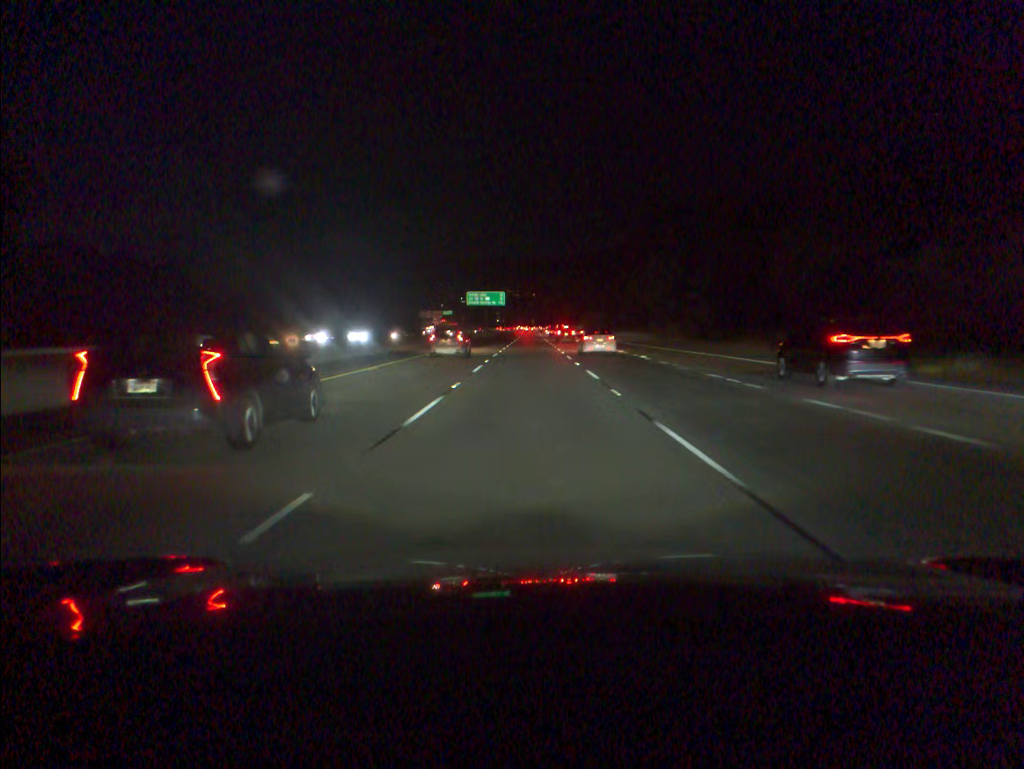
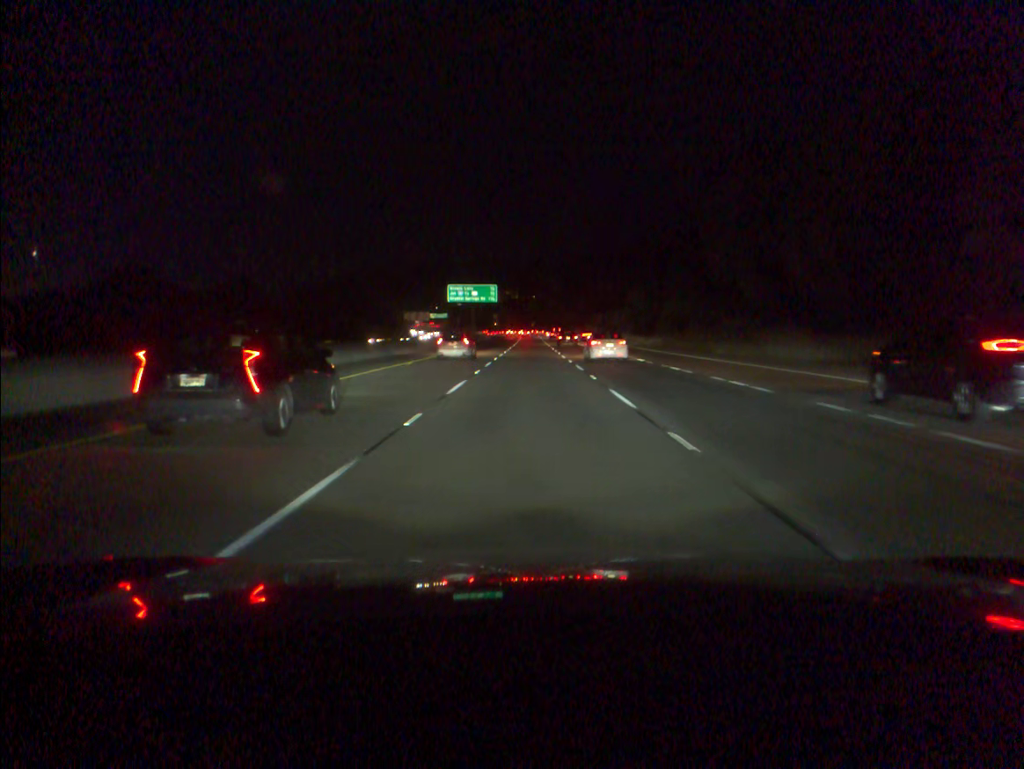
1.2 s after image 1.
(0.0, +36.1) m; 0°
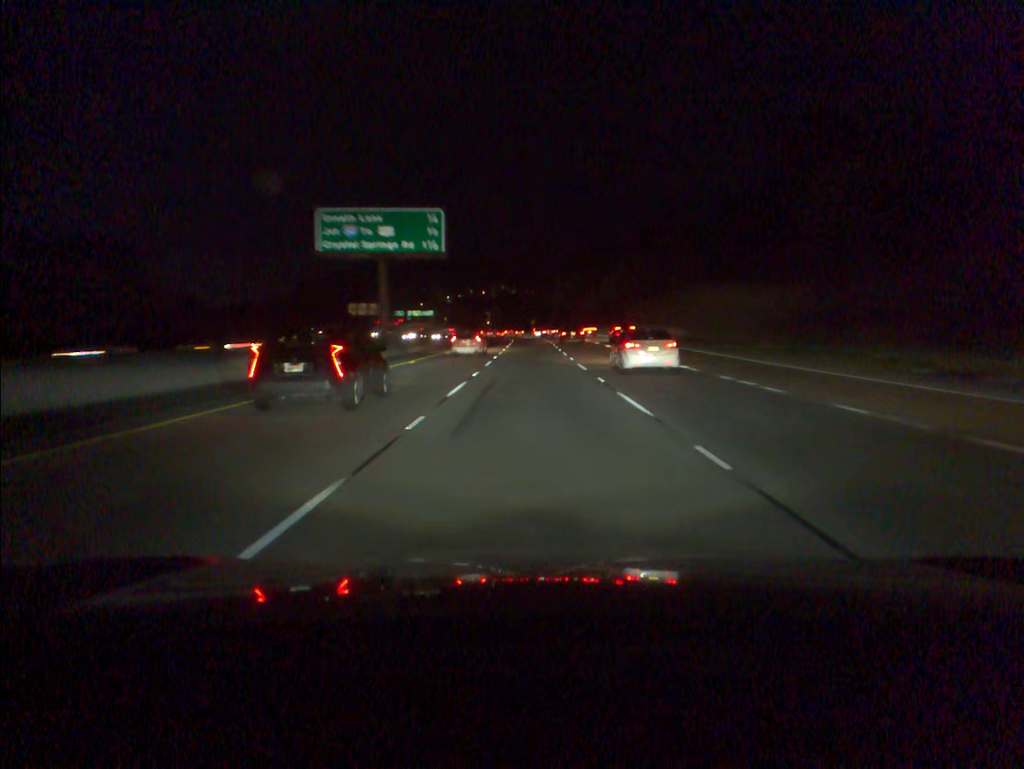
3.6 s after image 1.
(0.0, +72.4) m; 0°
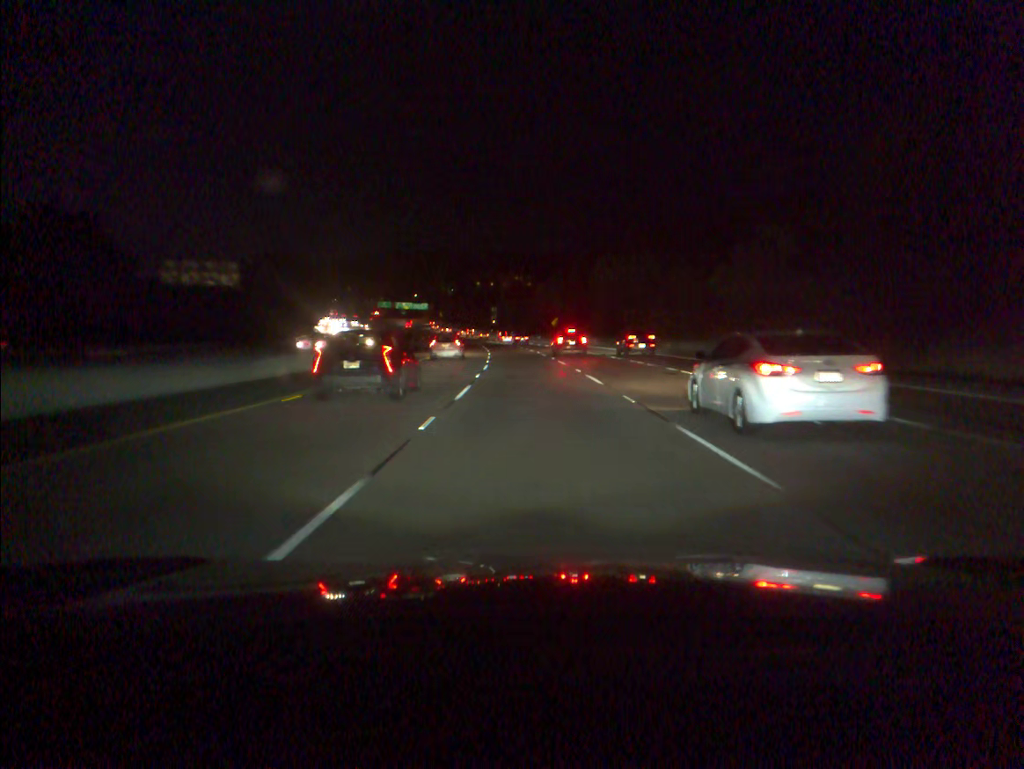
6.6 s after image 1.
(-0.5, +91.2) m; -1°
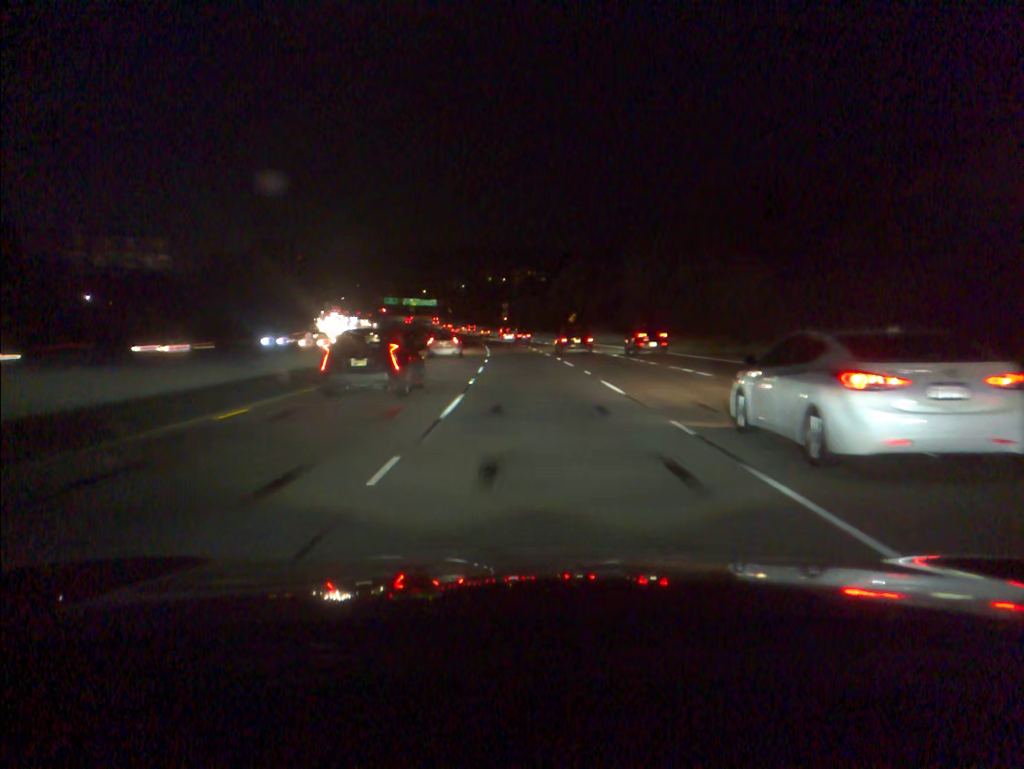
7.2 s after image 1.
(-0.1, +18.3) m; -1°
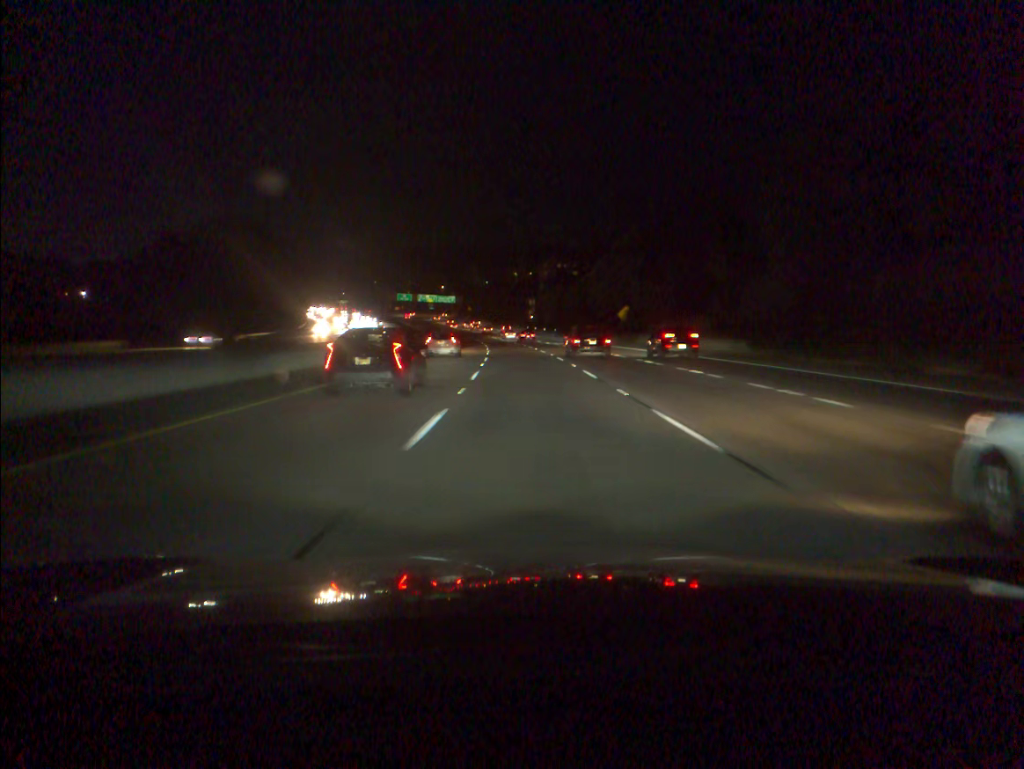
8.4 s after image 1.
(-0.7, +36.6) m; -2°
